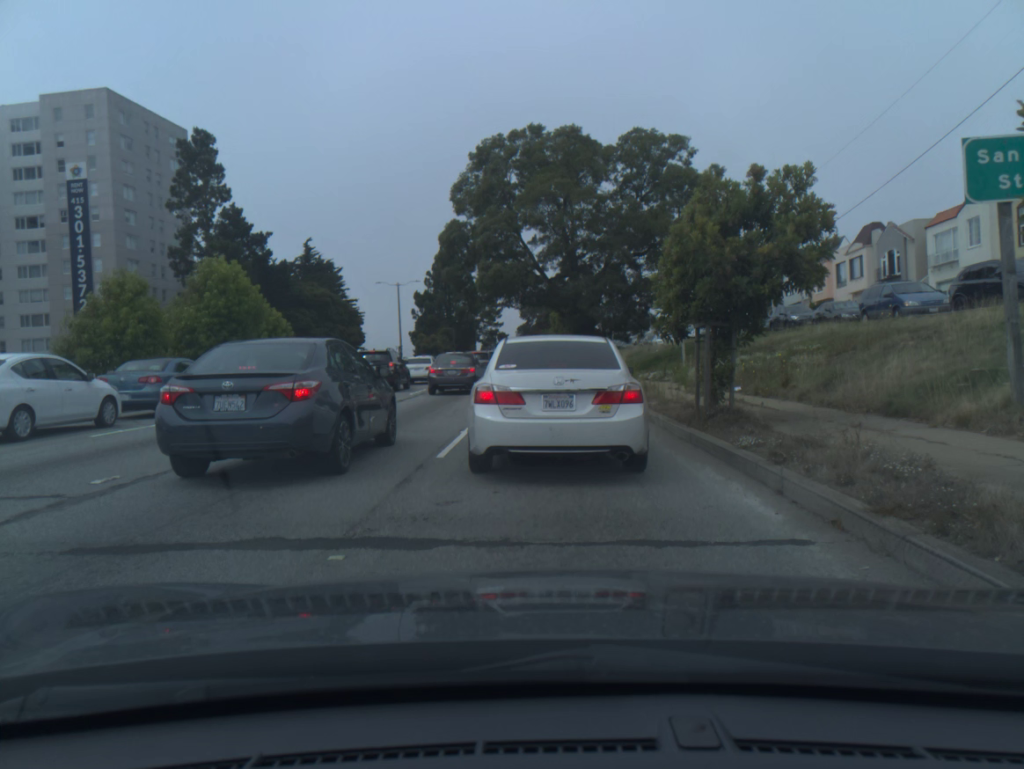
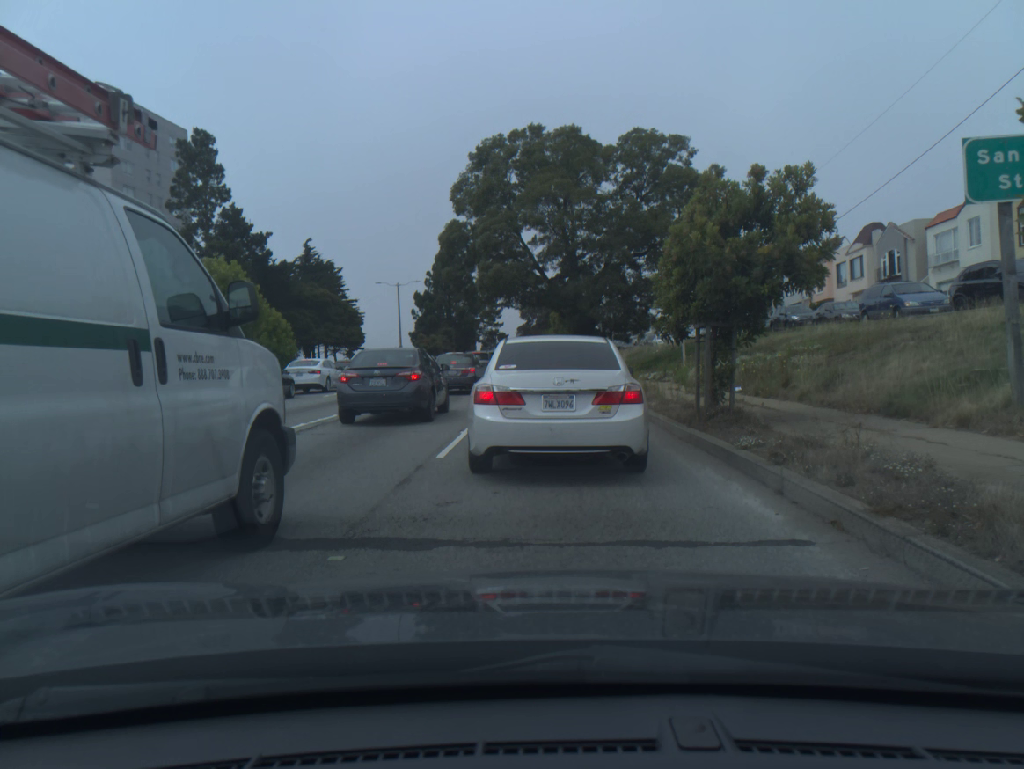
(0.0, 0.0) m; 0°
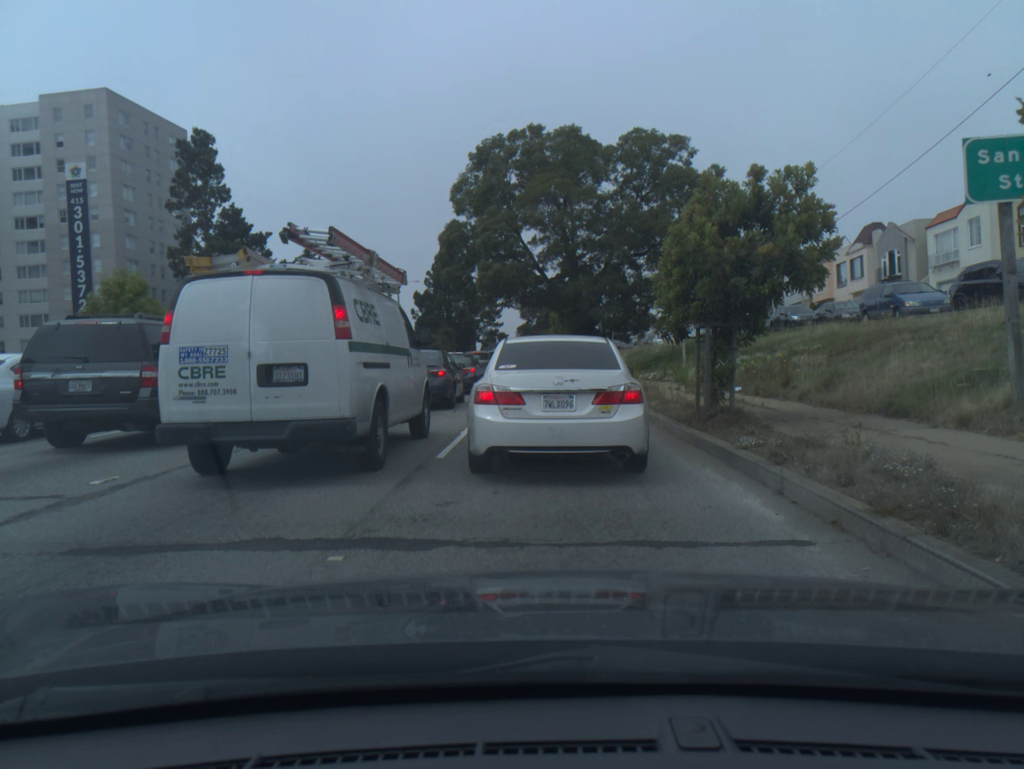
(0.0, 0.0) m; 0°
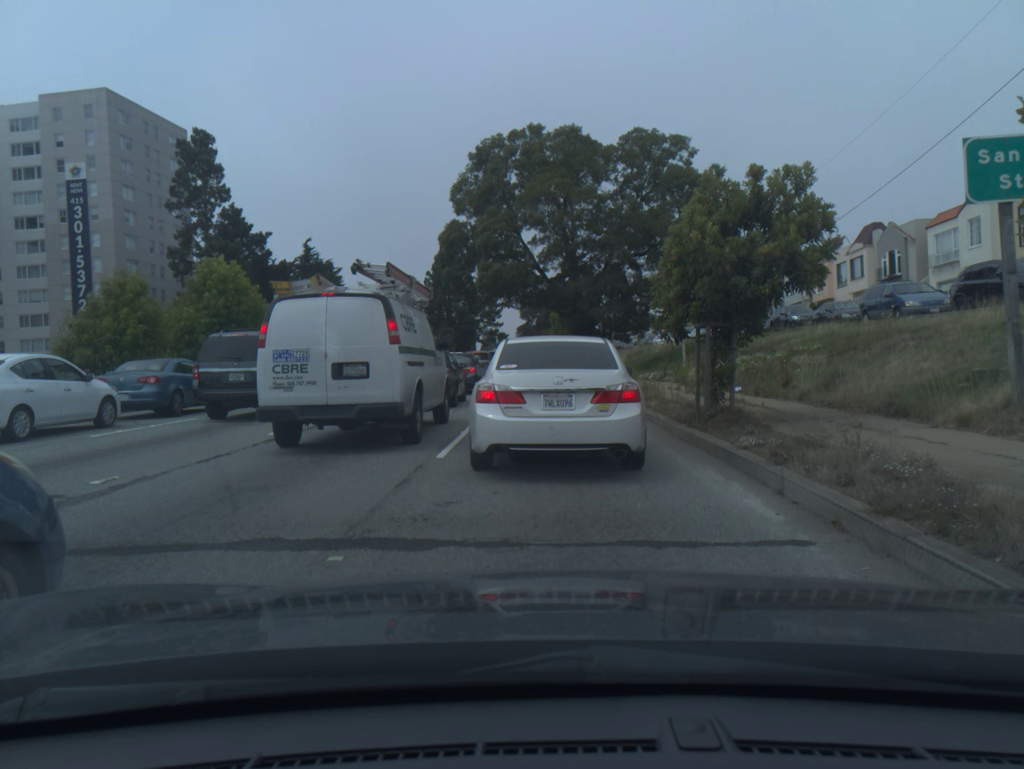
(0.0, 0.0) m; 0°
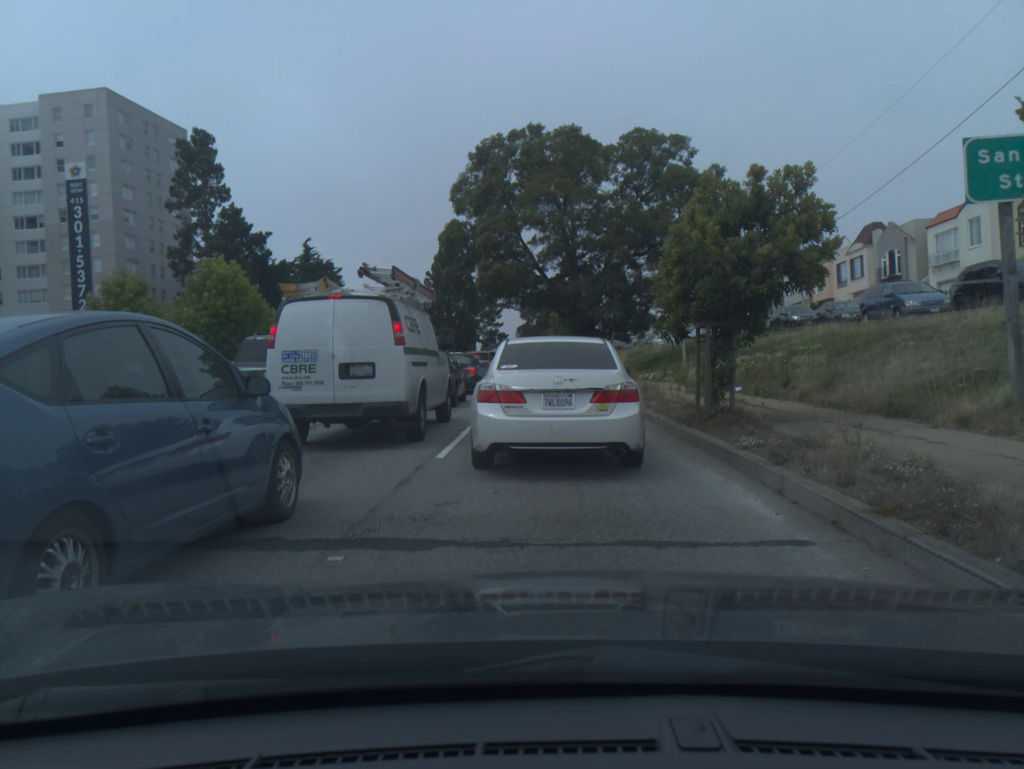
(0.0, 0.0) m; 0°
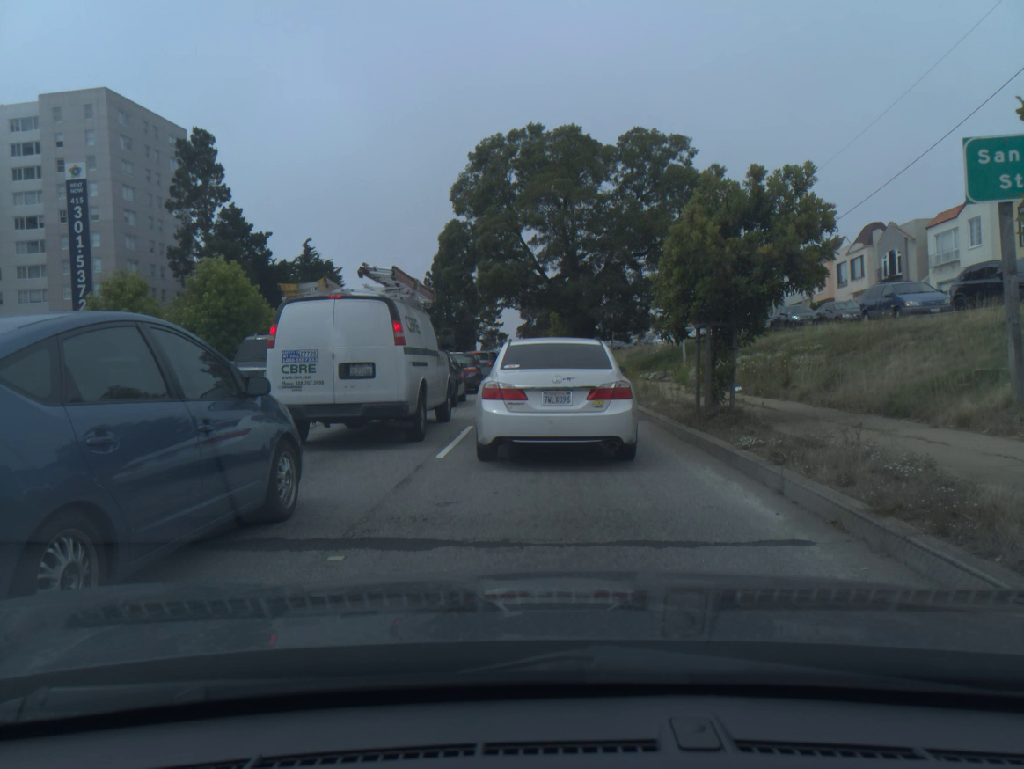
(0.0, 0.0) m; 0°
